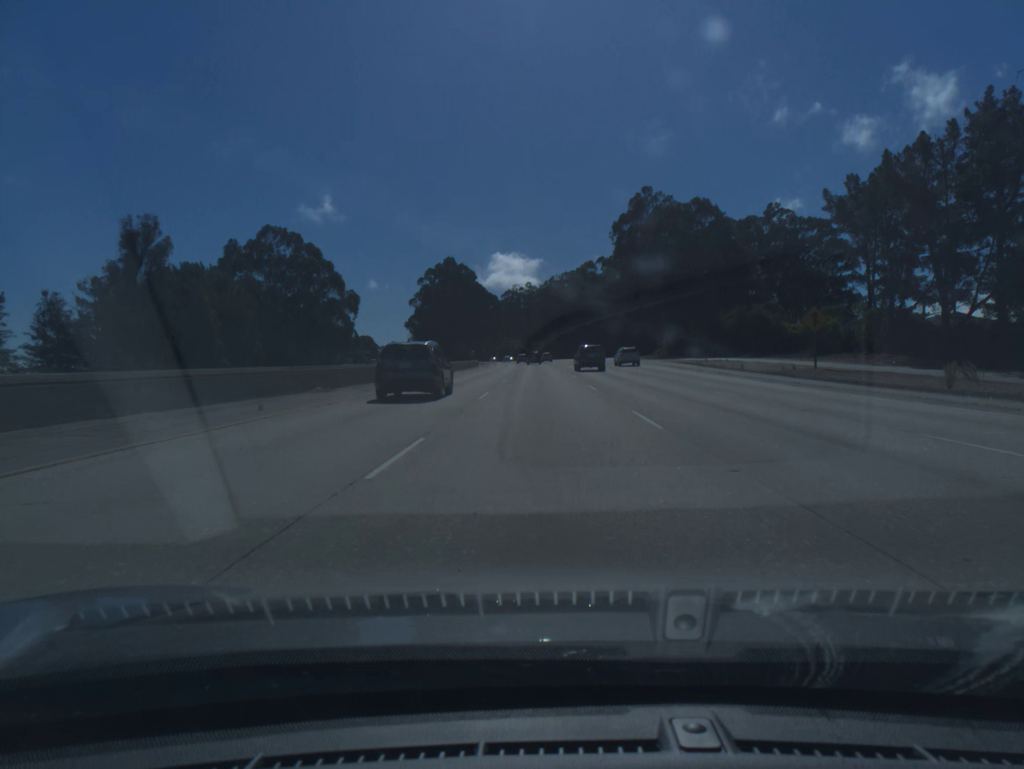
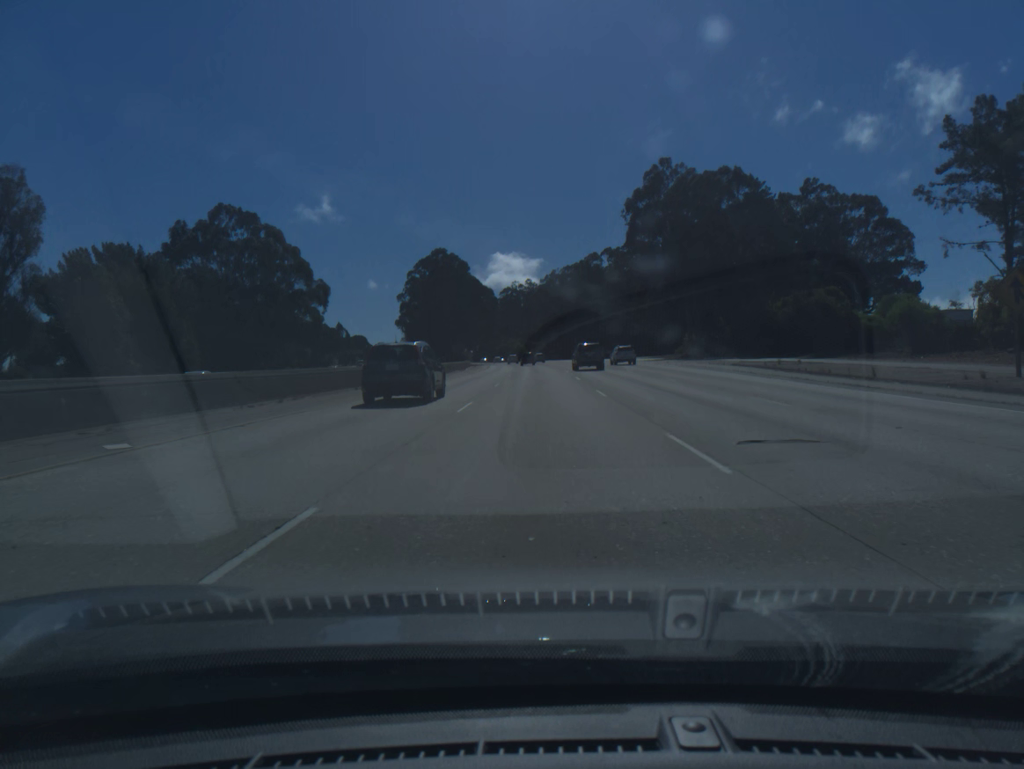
(0.0, +19.7) m; 0°
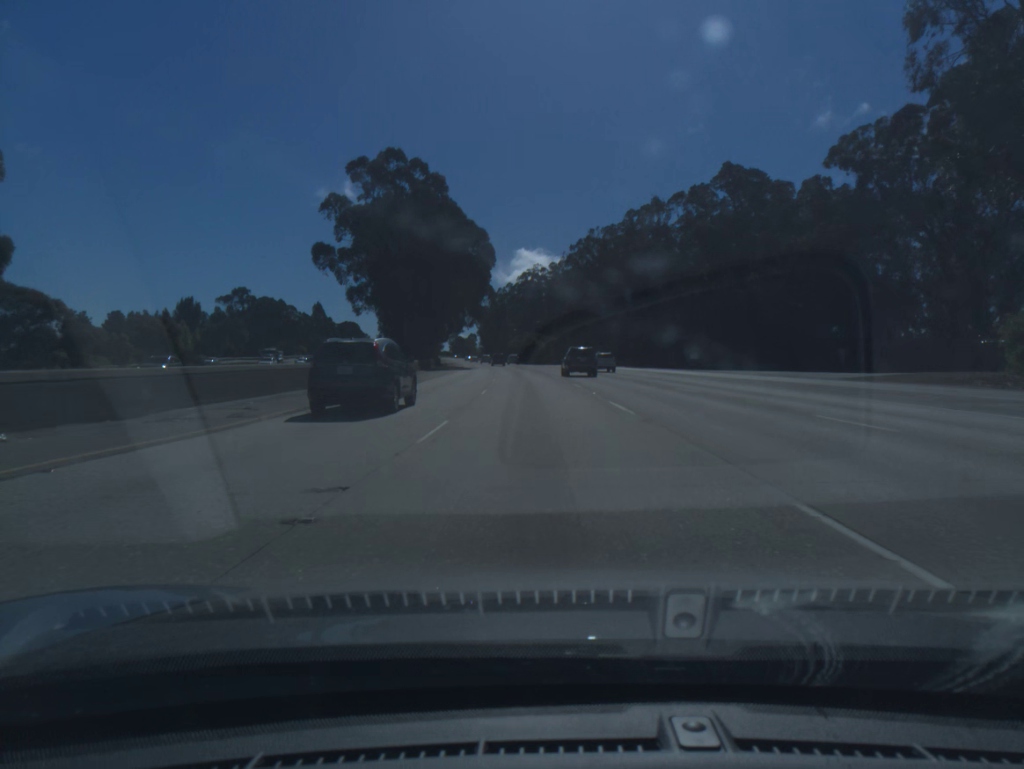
(-0.8, +78.8) m; -2°
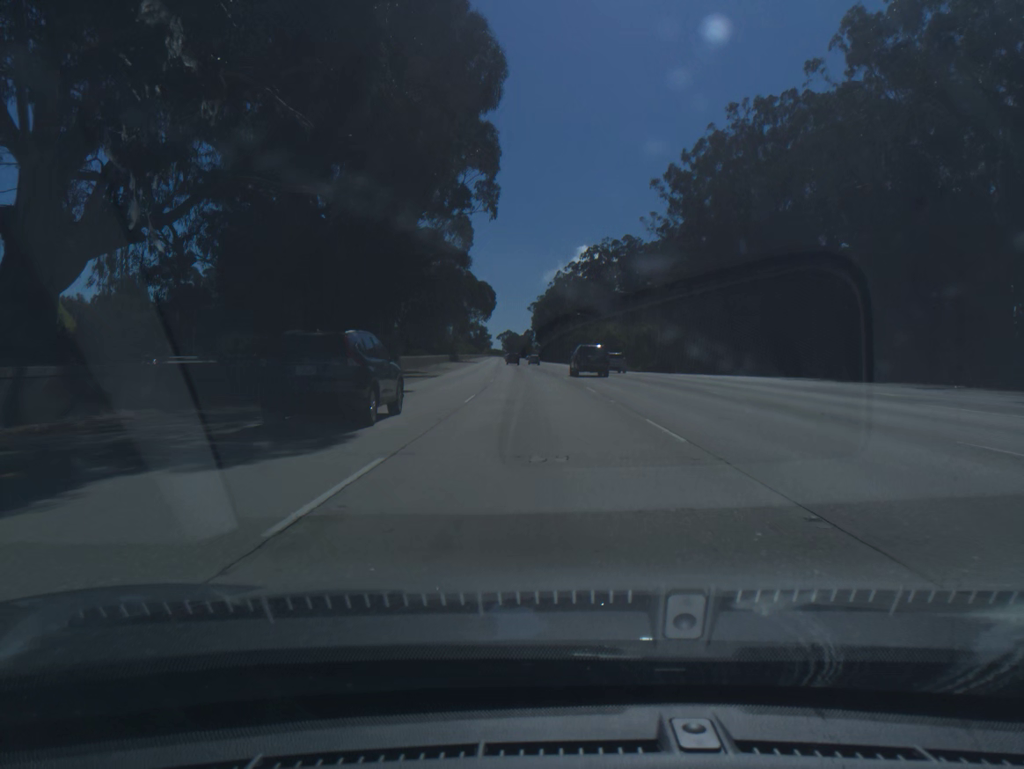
(-2.9, +78.6) m; -4°
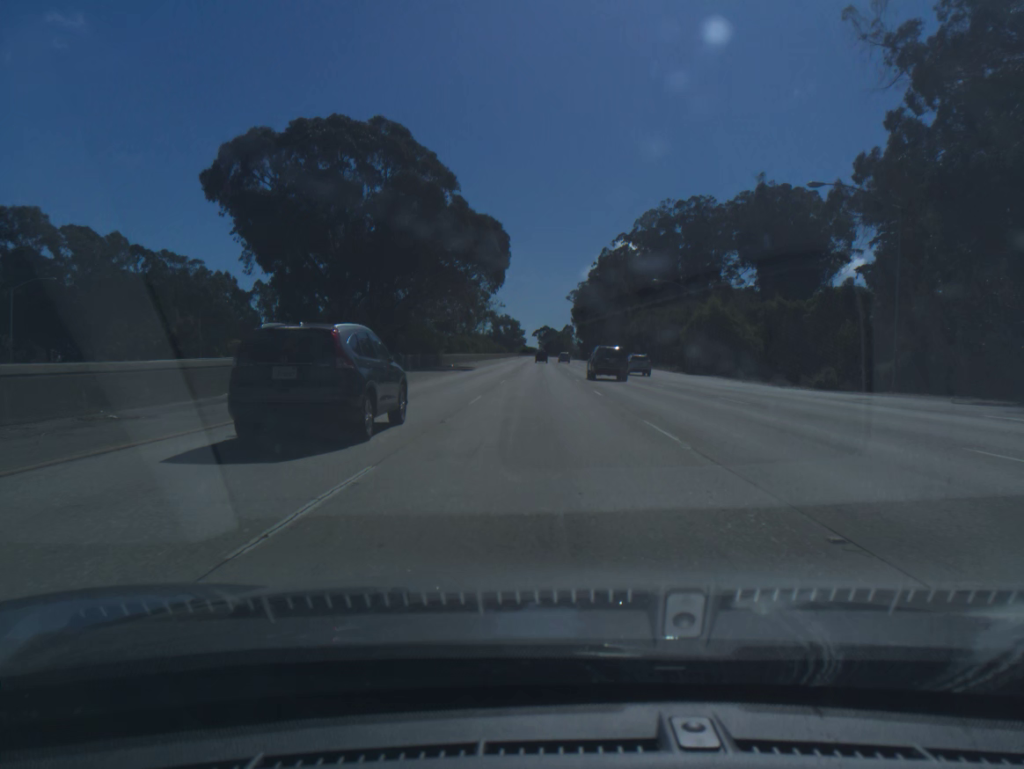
(-1.4, +58.9) m; -3°
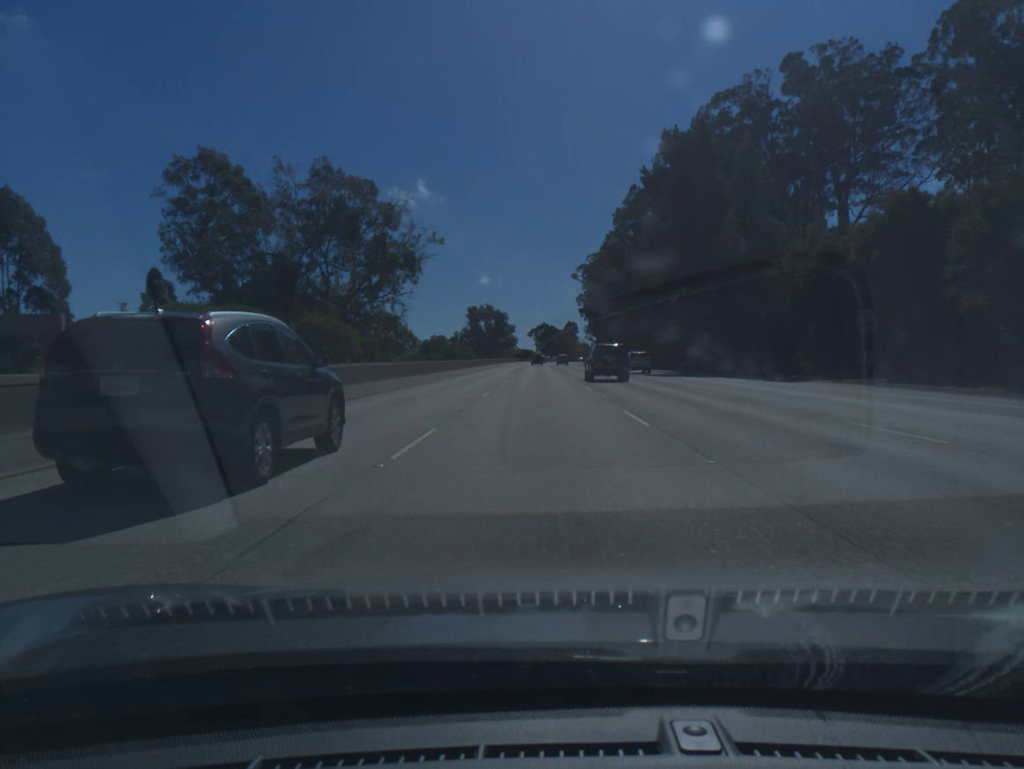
(-0.3, +98.4) m; 0°
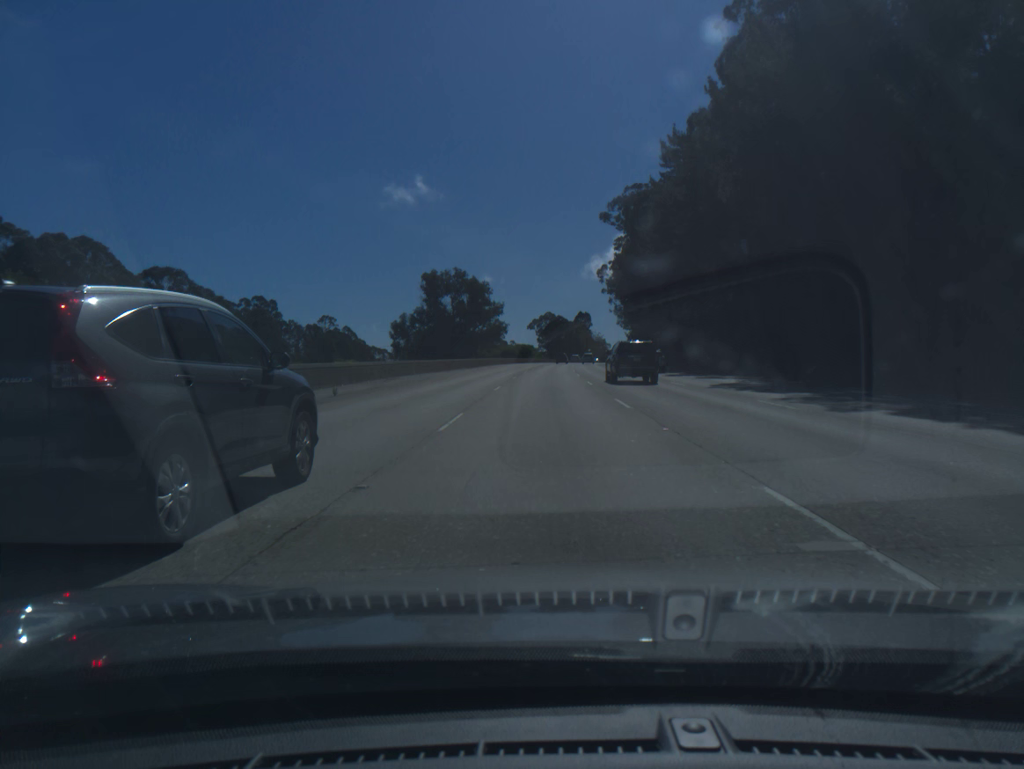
(-0.7, +98.0) m; 0°
